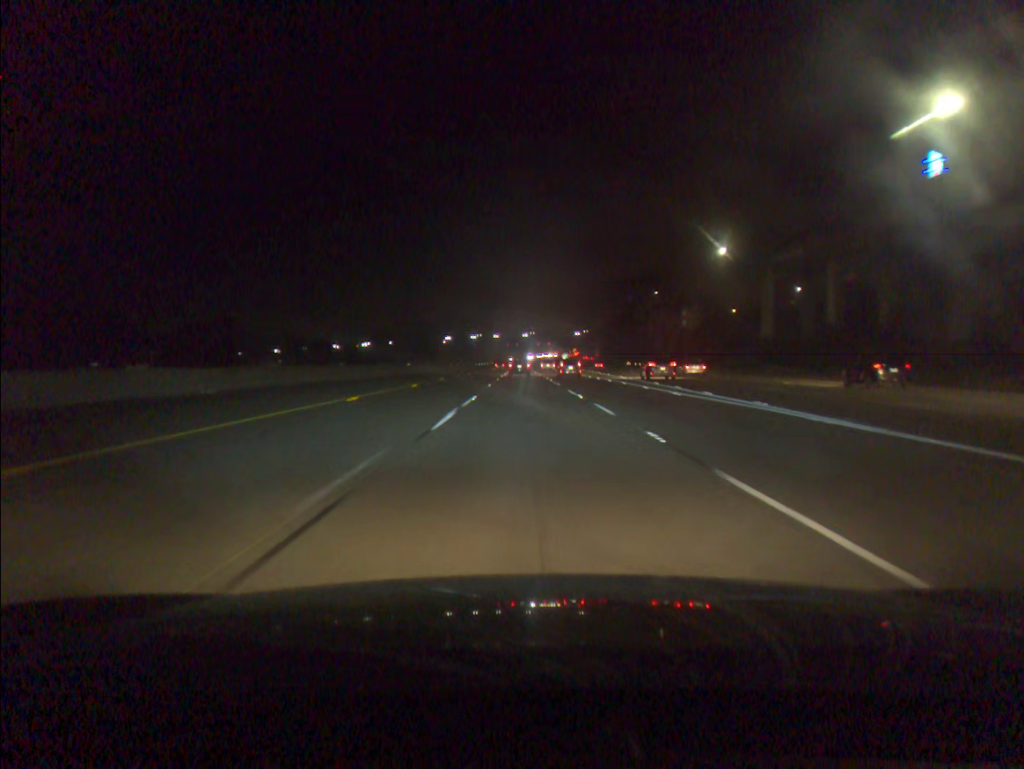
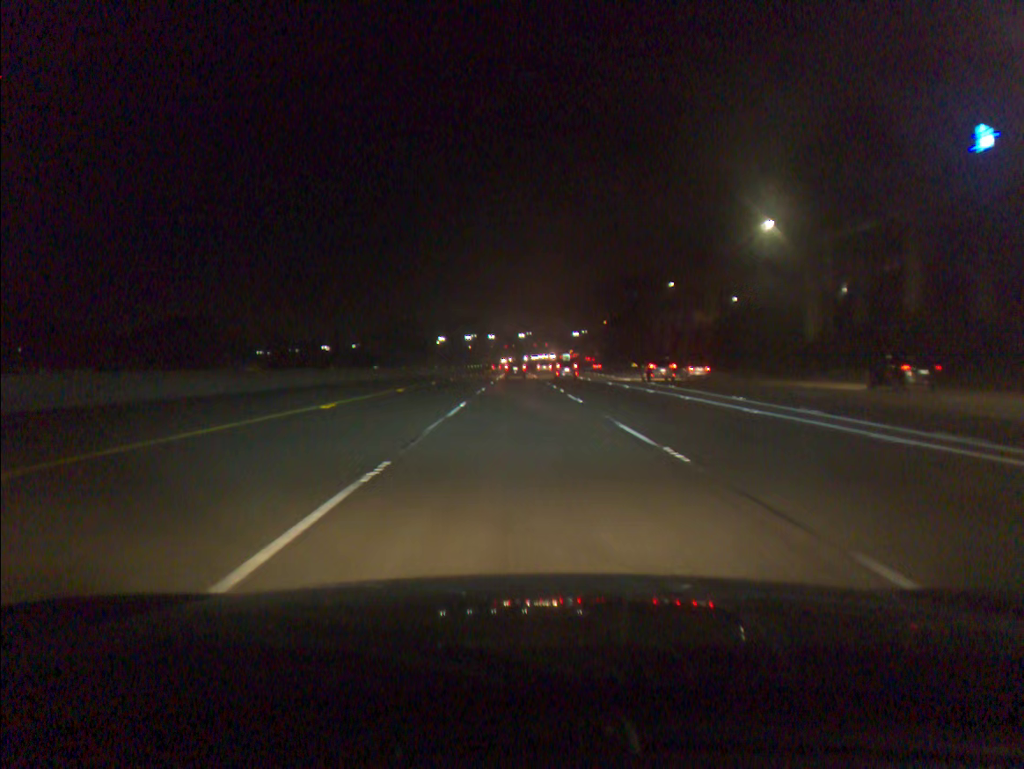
(+0.1, +17.3) m; 0°
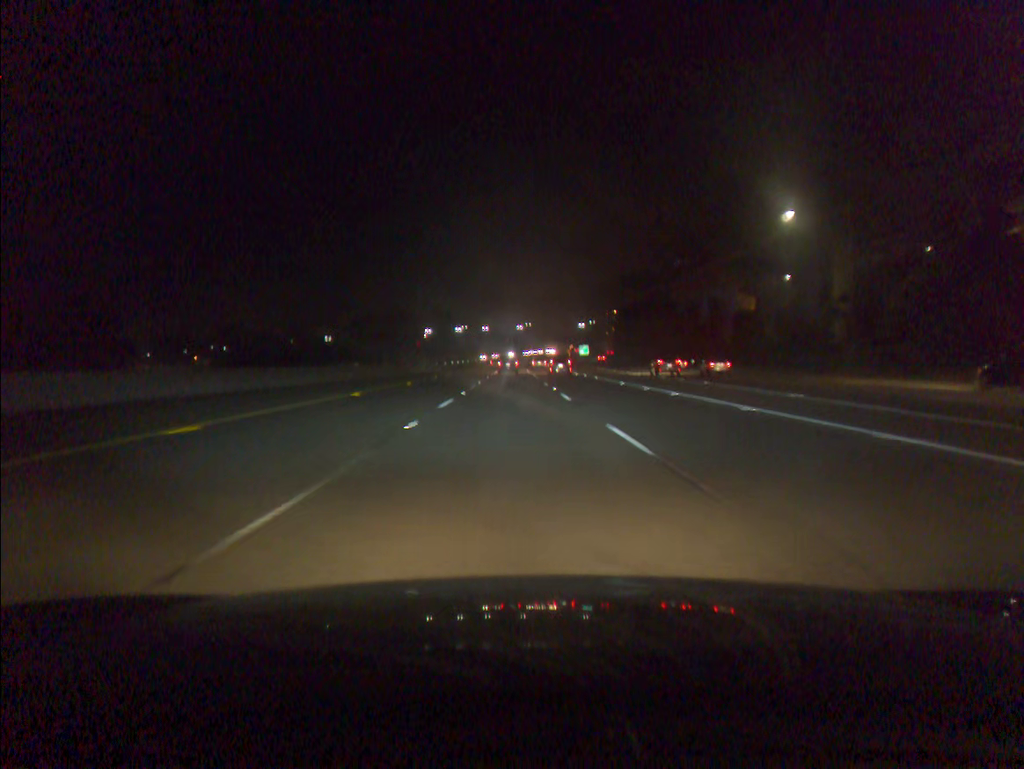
(+0.1, +51.9) m; 0°
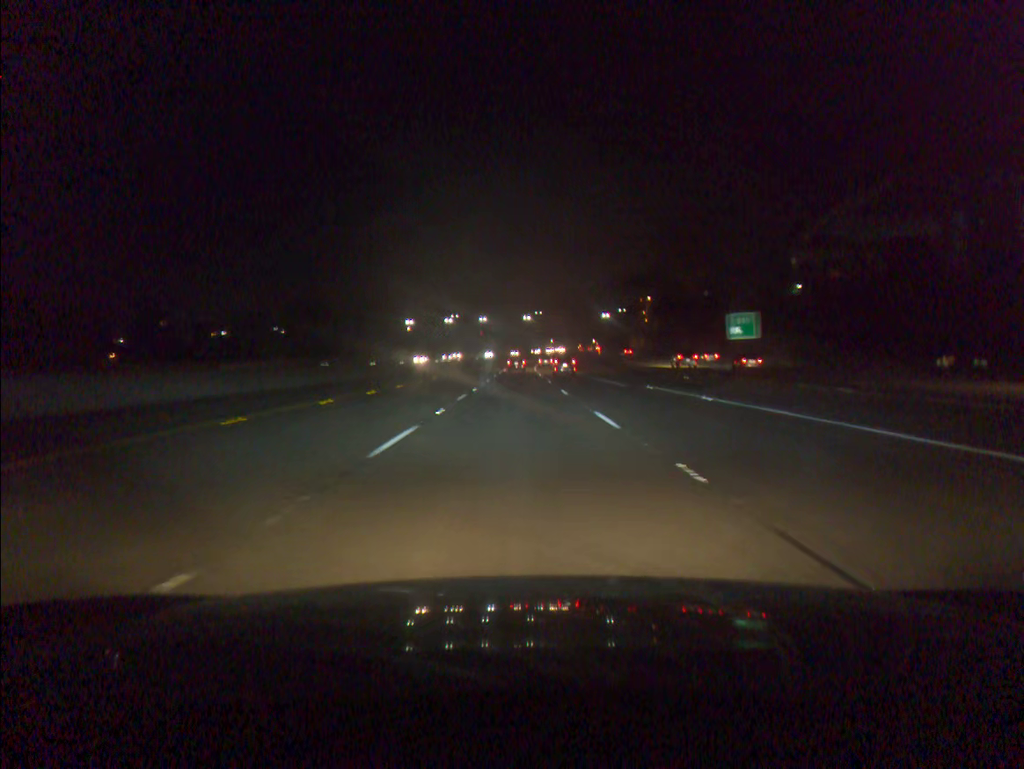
(-0.7, +83.3) m; 0°
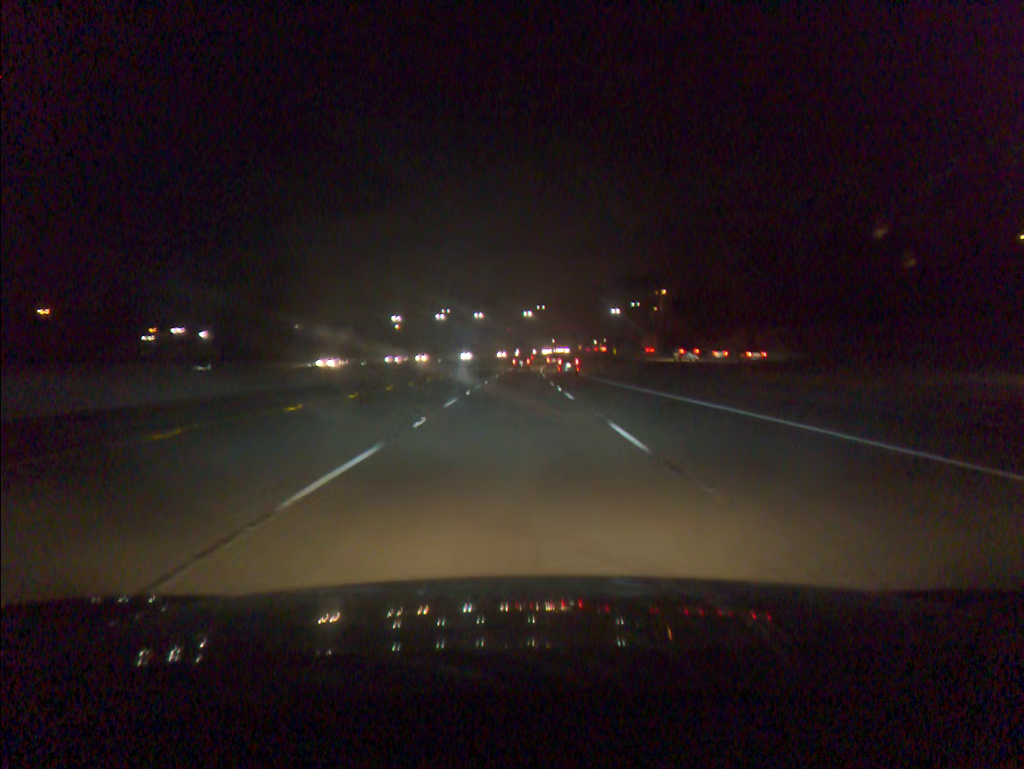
(0.0, +32.3) m; 0°
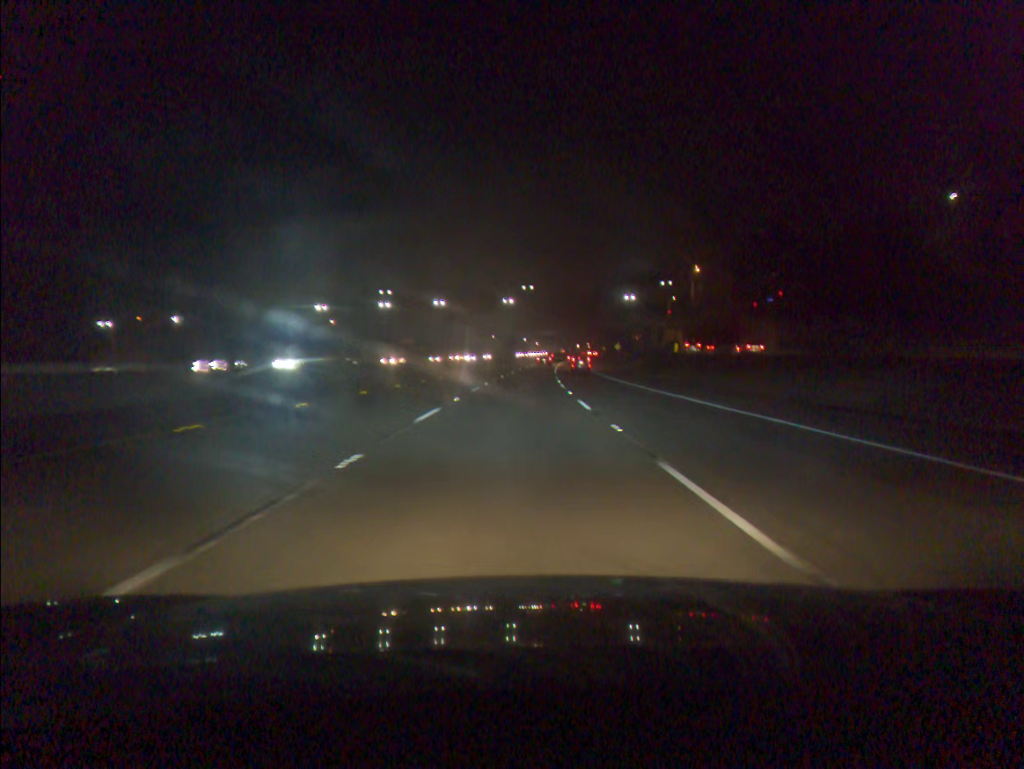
(+0.6, +78.3) m; +1°
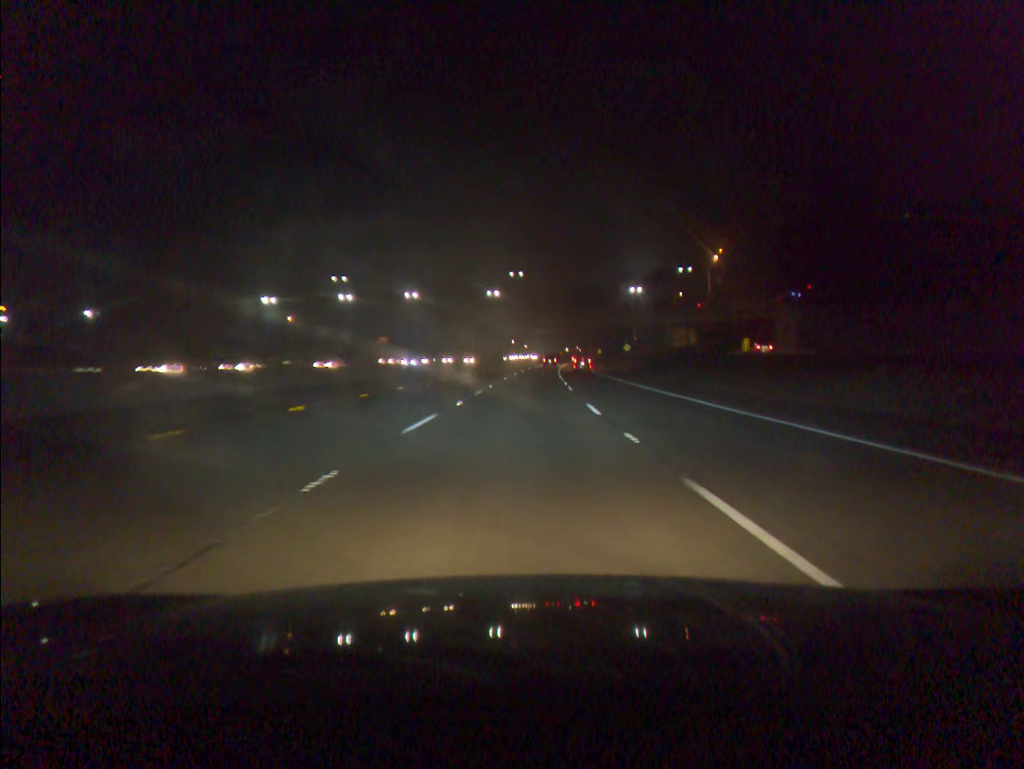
(+0.2, +30.4) m; +1°
